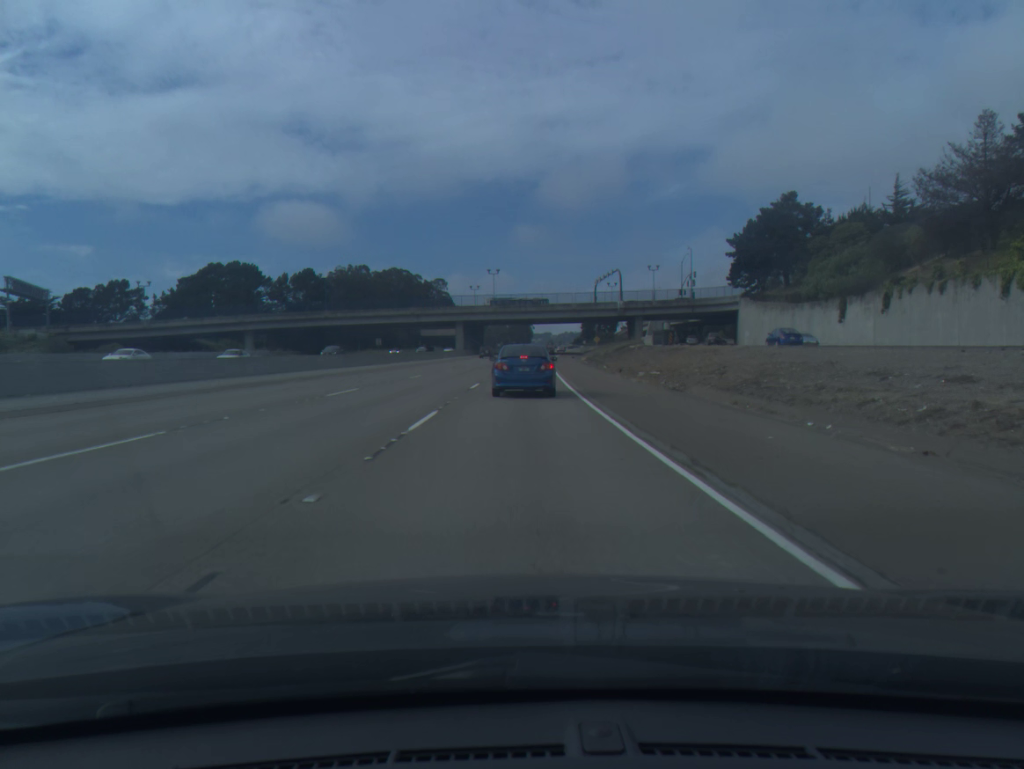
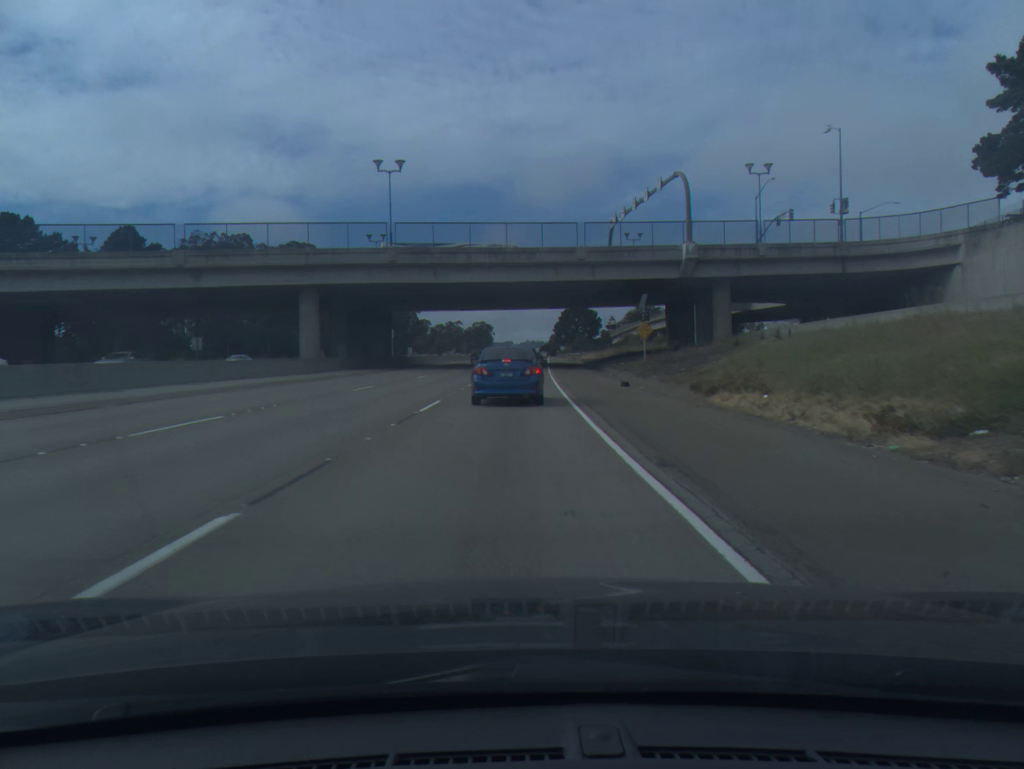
(+2.2, +82.6) m; +3°
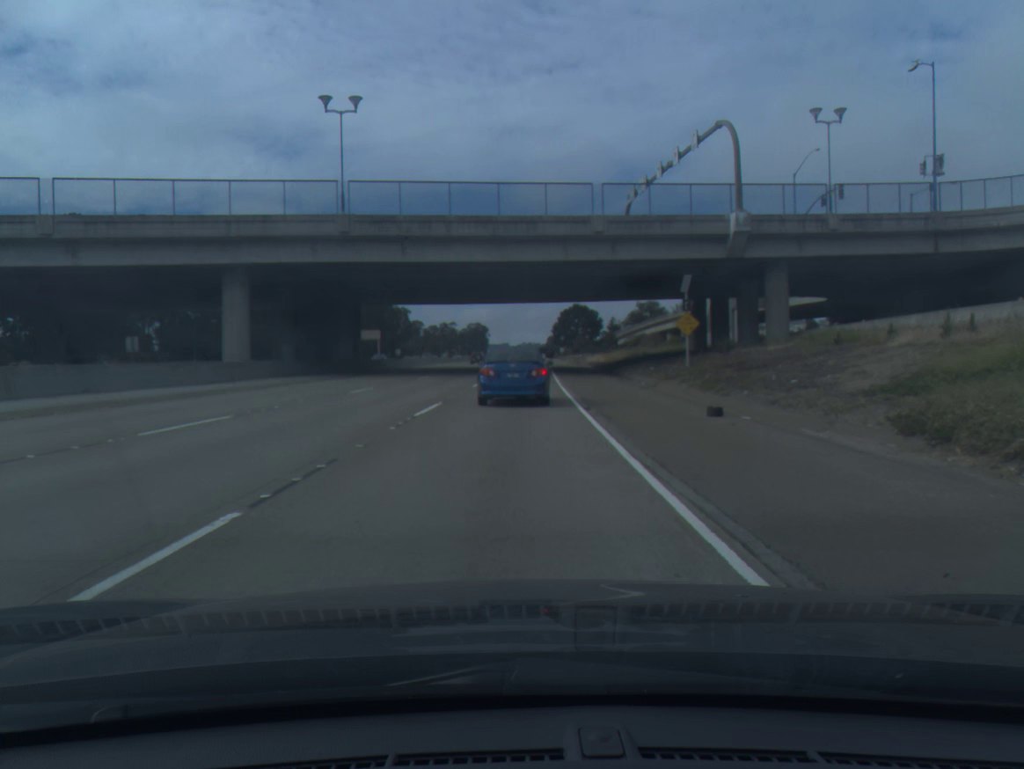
(0.0, +14.8) m; 0°
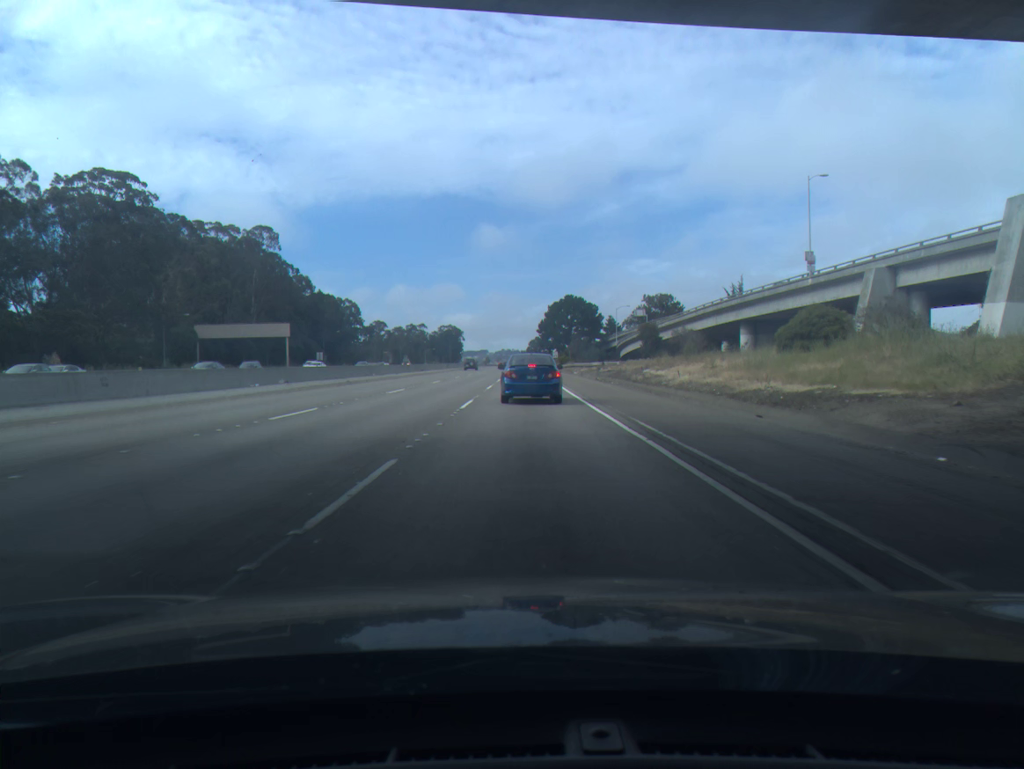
(+0.8, +68.8) m; +1°
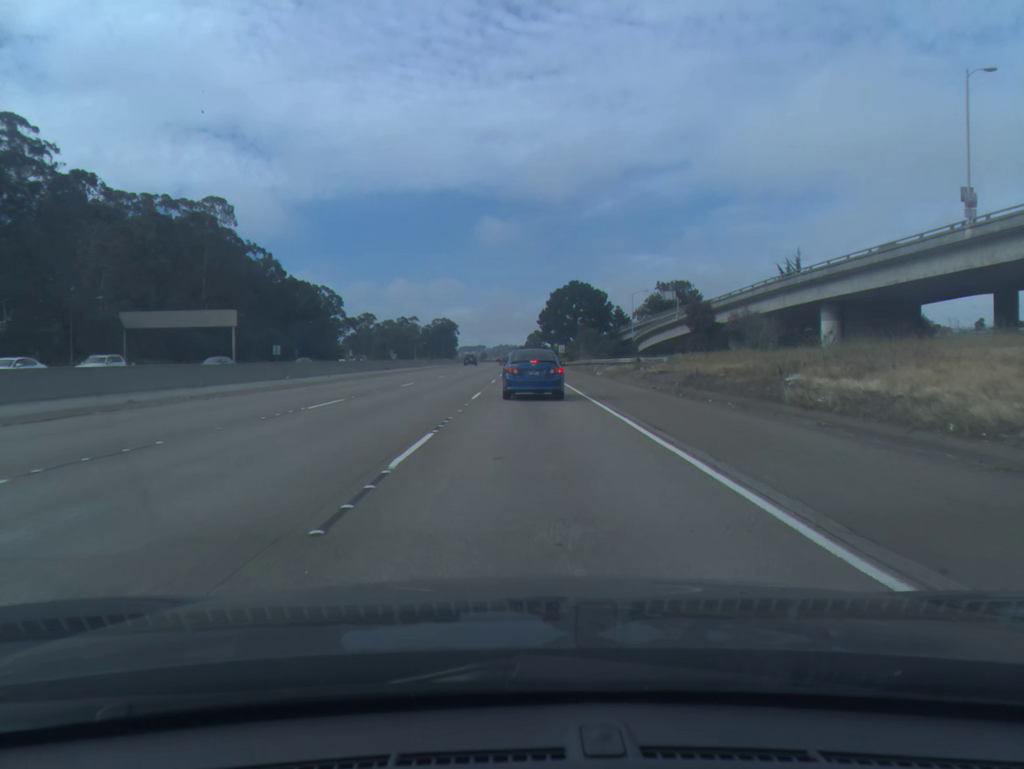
(0.0, +26.4) m; 0°
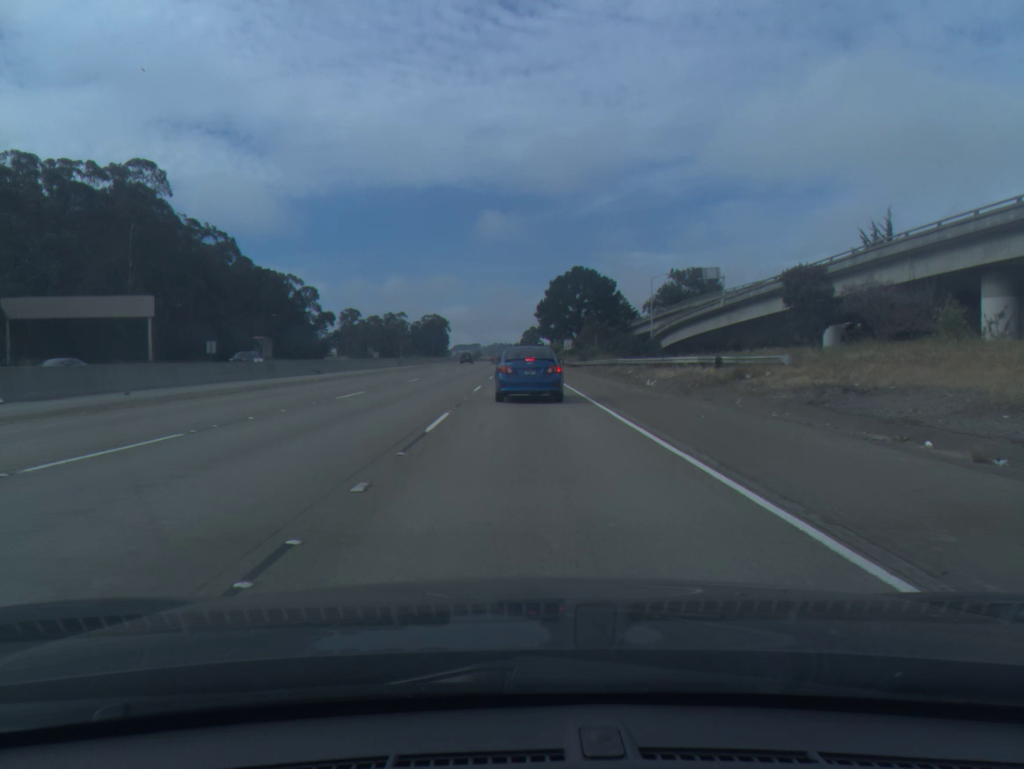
(+0.1, +25.0) m; +1°
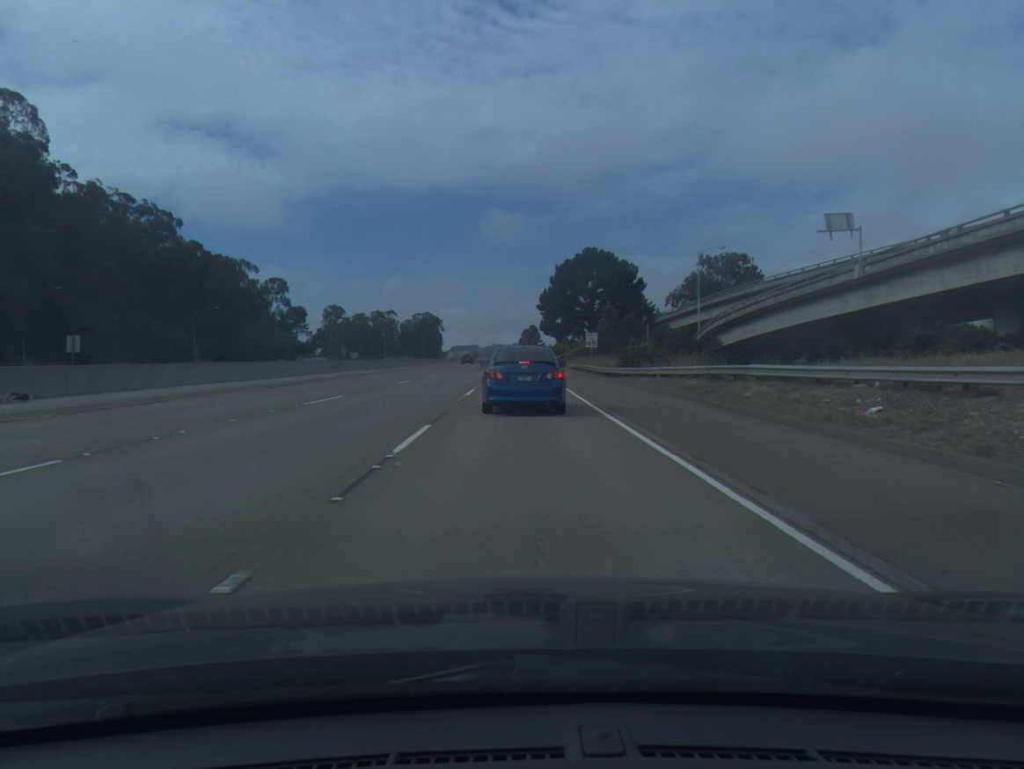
(+0.1, +32.1) m; 0°
